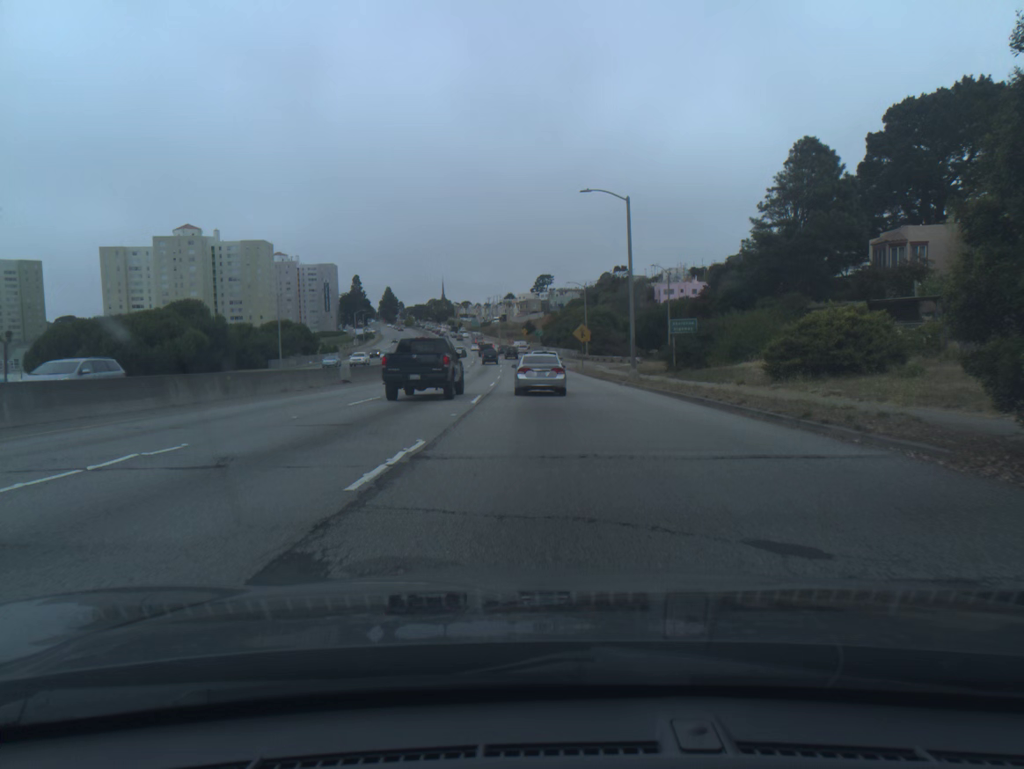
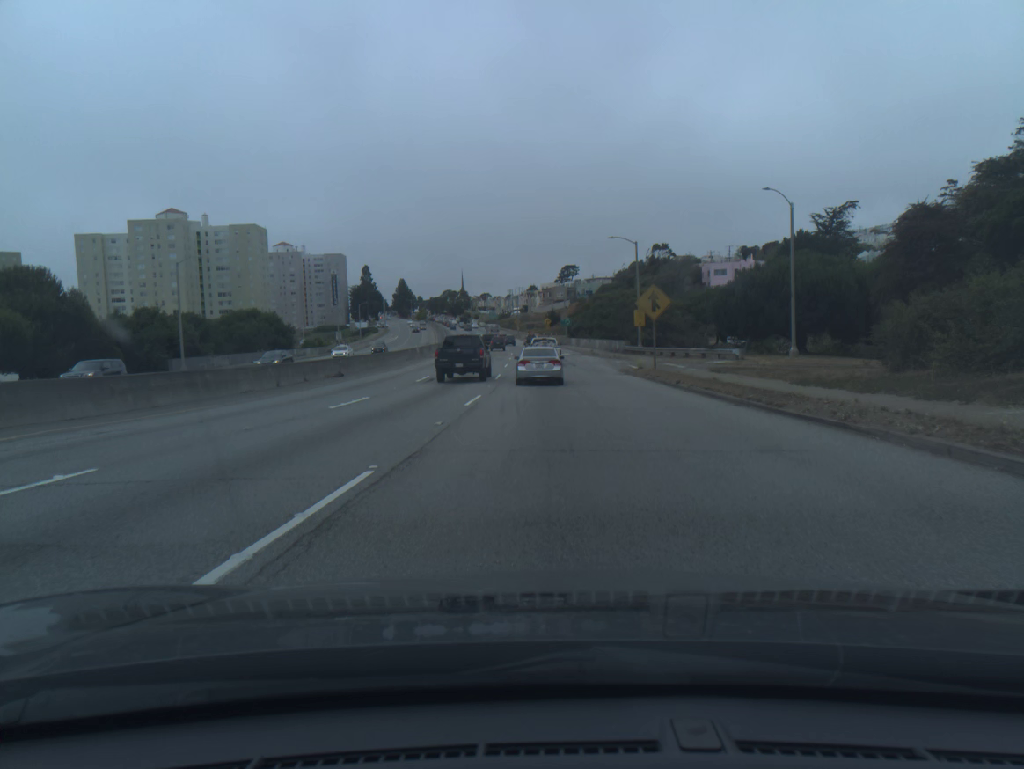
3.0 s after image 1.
(-0.5, +32.8) m; -2°
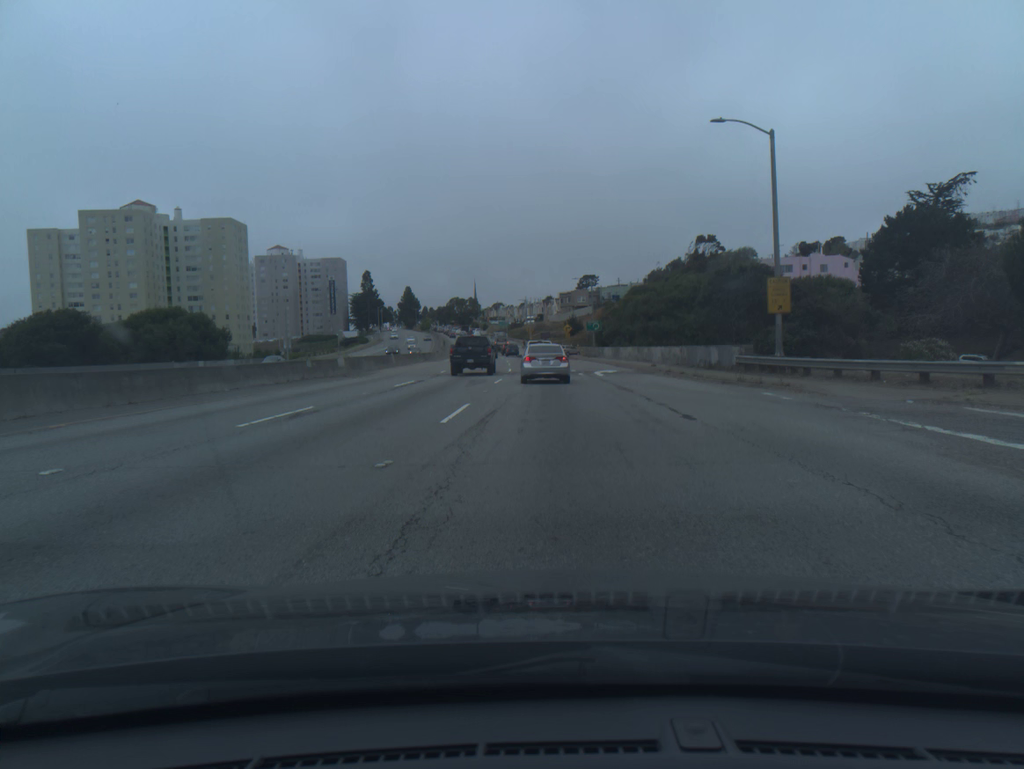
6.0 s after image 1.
(-0.4, +35.0) m; -1°
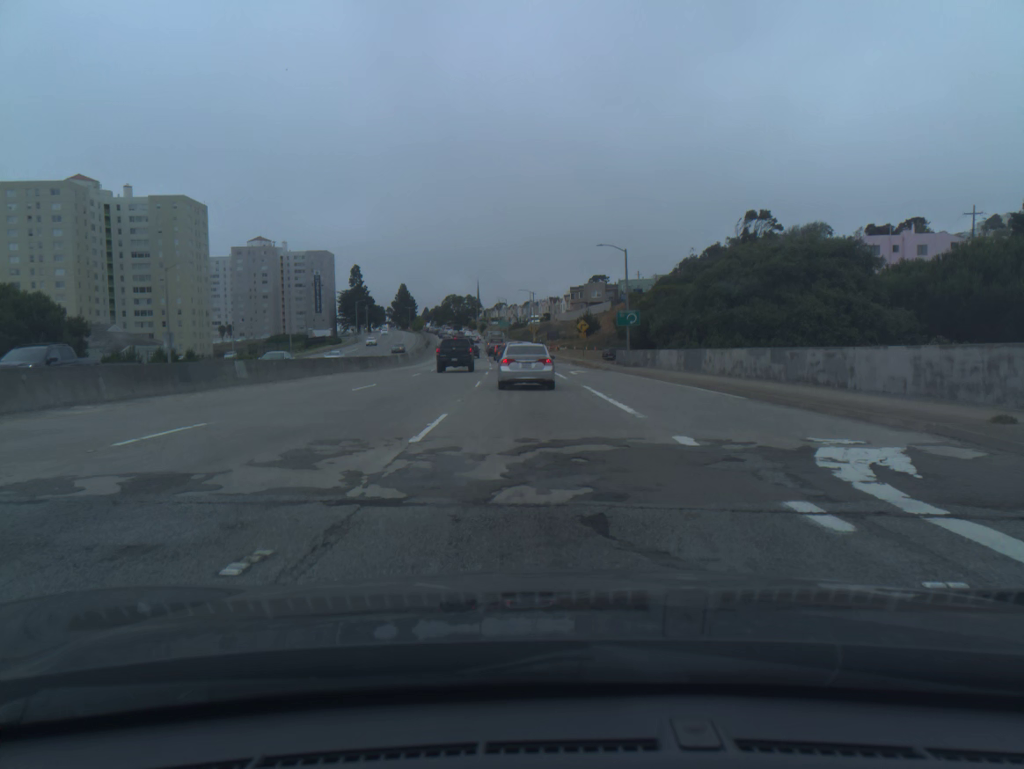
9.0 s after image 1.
(-0.1, +33.5) m; -1°
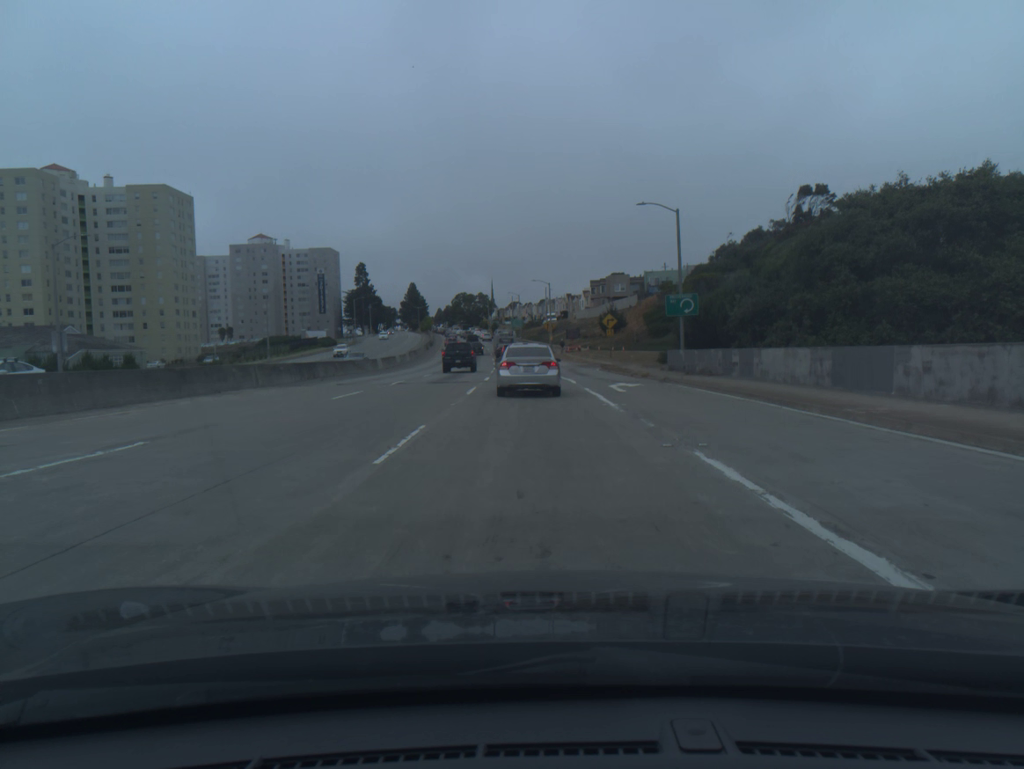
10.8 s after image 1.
(-0.2, +17.6) m; -1°
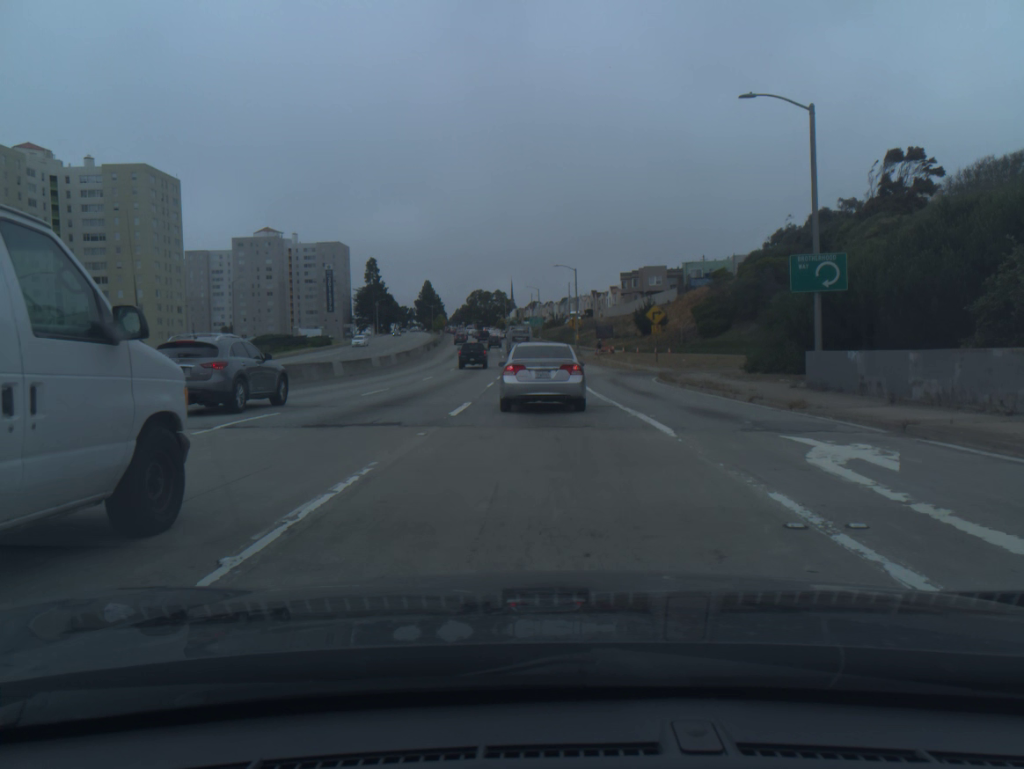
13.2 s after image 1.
(-0.3, +19.4) m; -1°
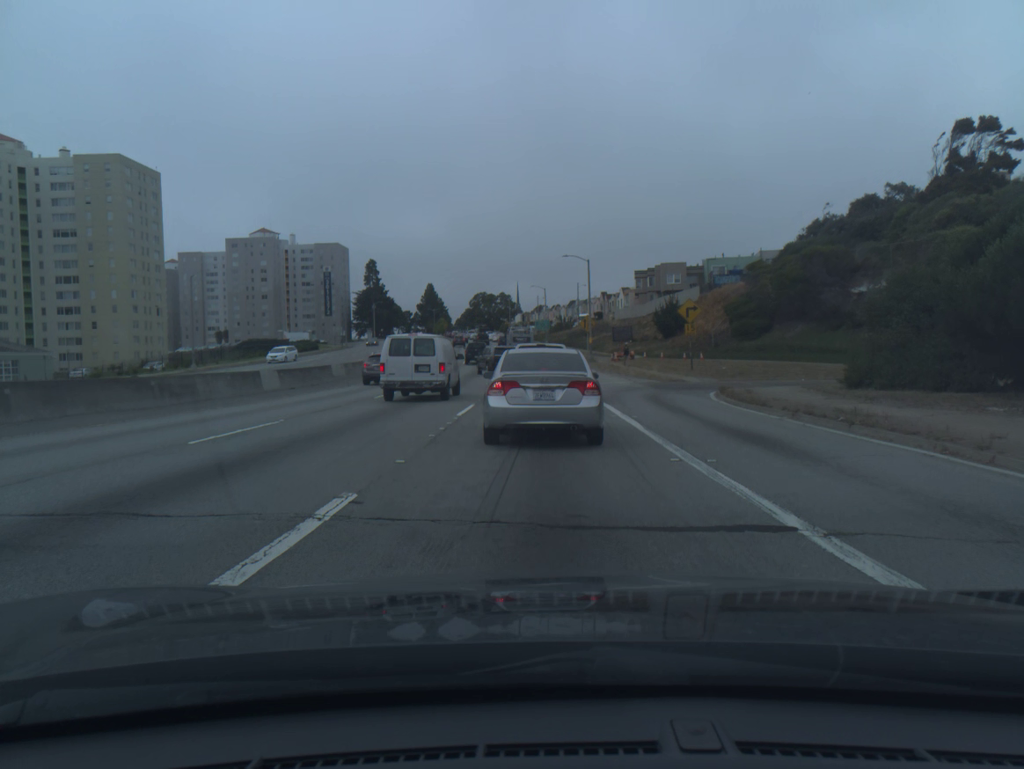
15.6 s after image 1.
(0.0, +12.6) m; 0°
